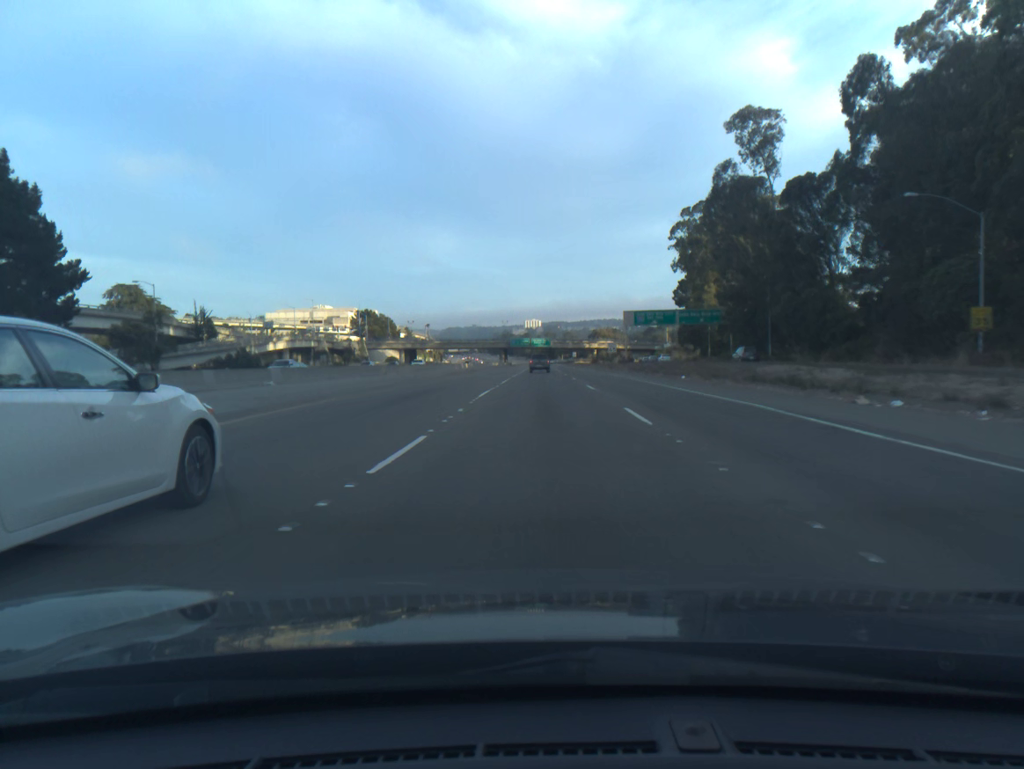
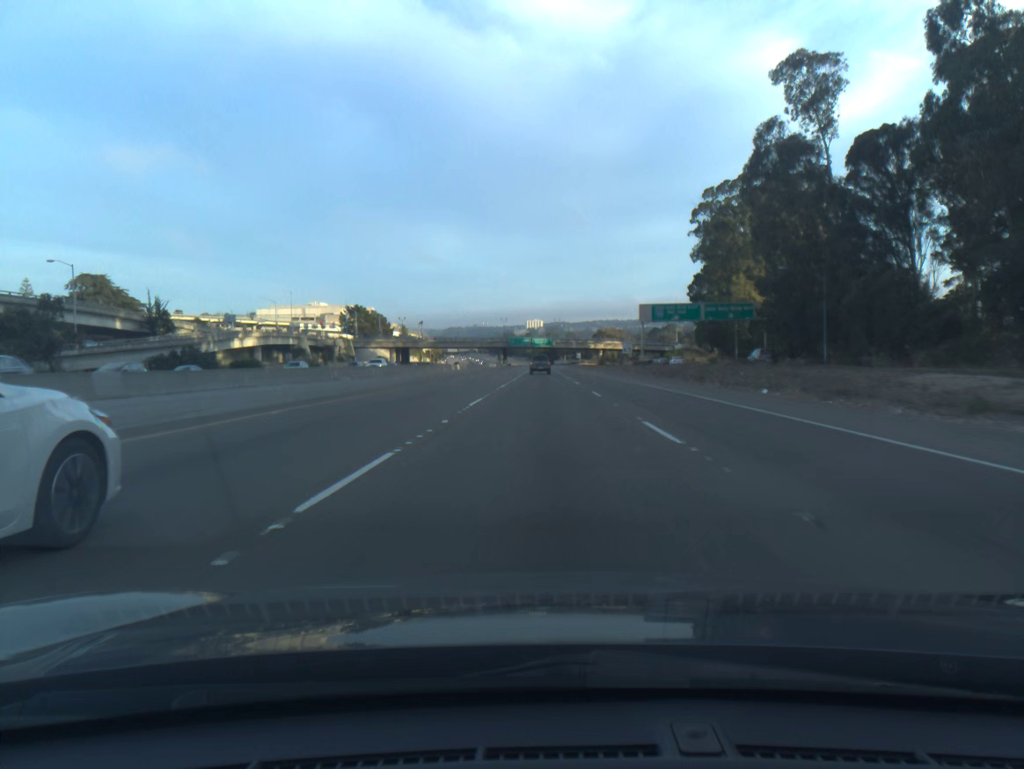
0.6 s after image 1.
(0.0, +17.6) m; 0°
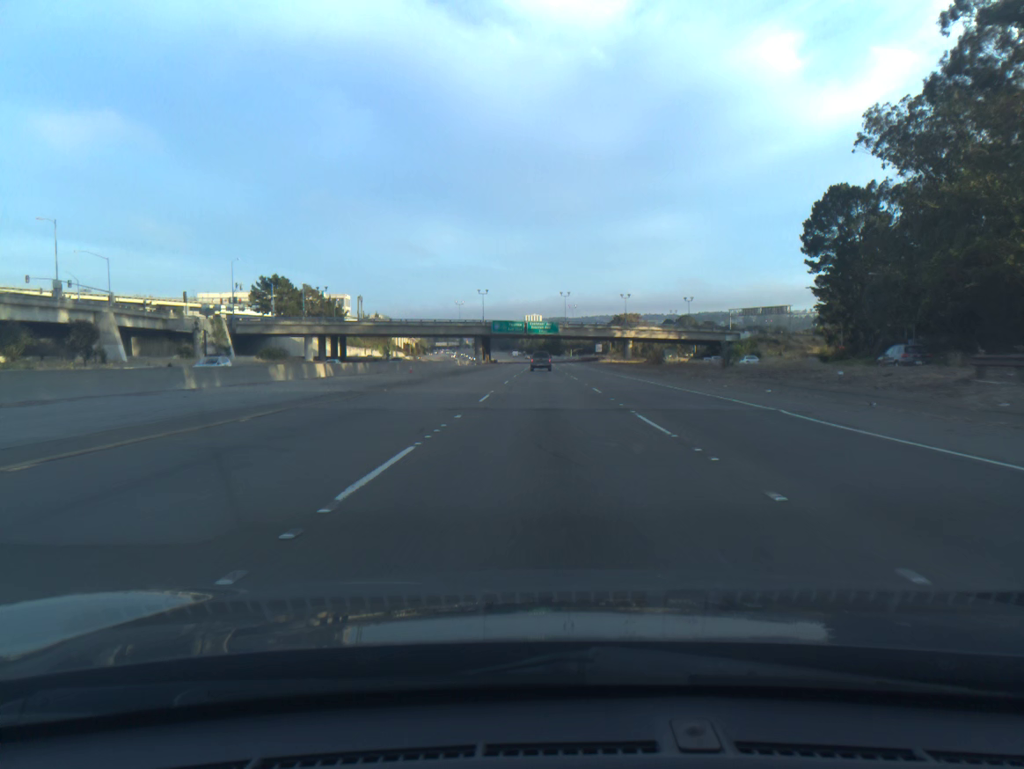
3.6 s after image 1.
(-0.3, +87.7) m; 0°
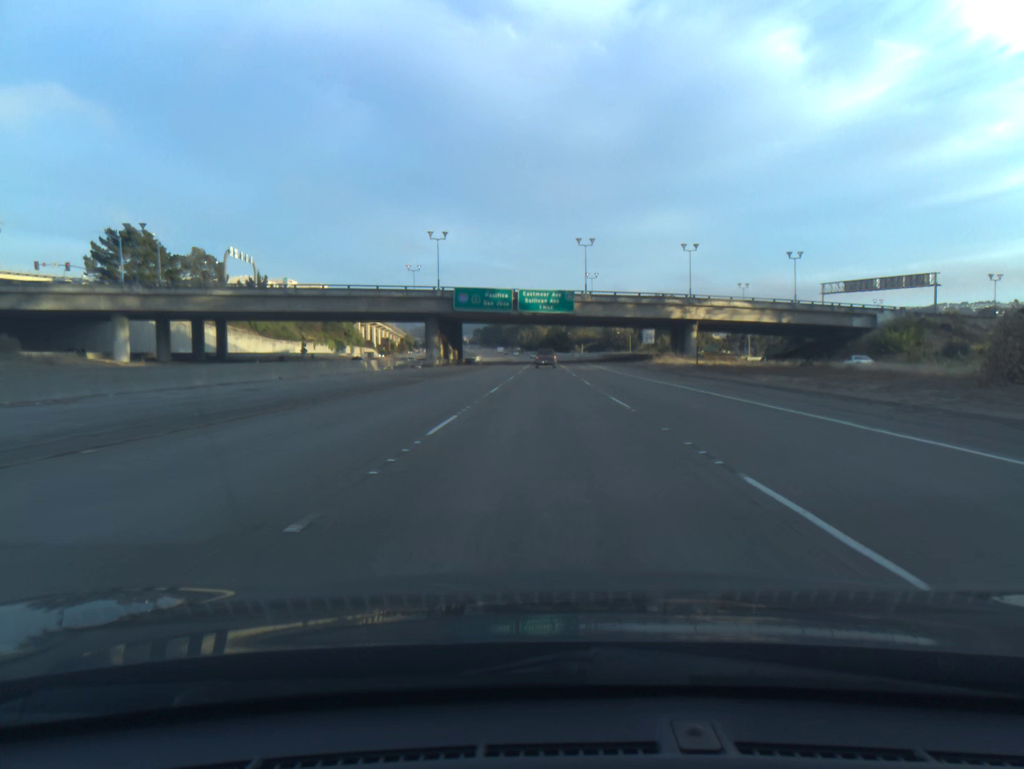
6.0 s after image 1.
(+0.1, +70.7) m; 0°
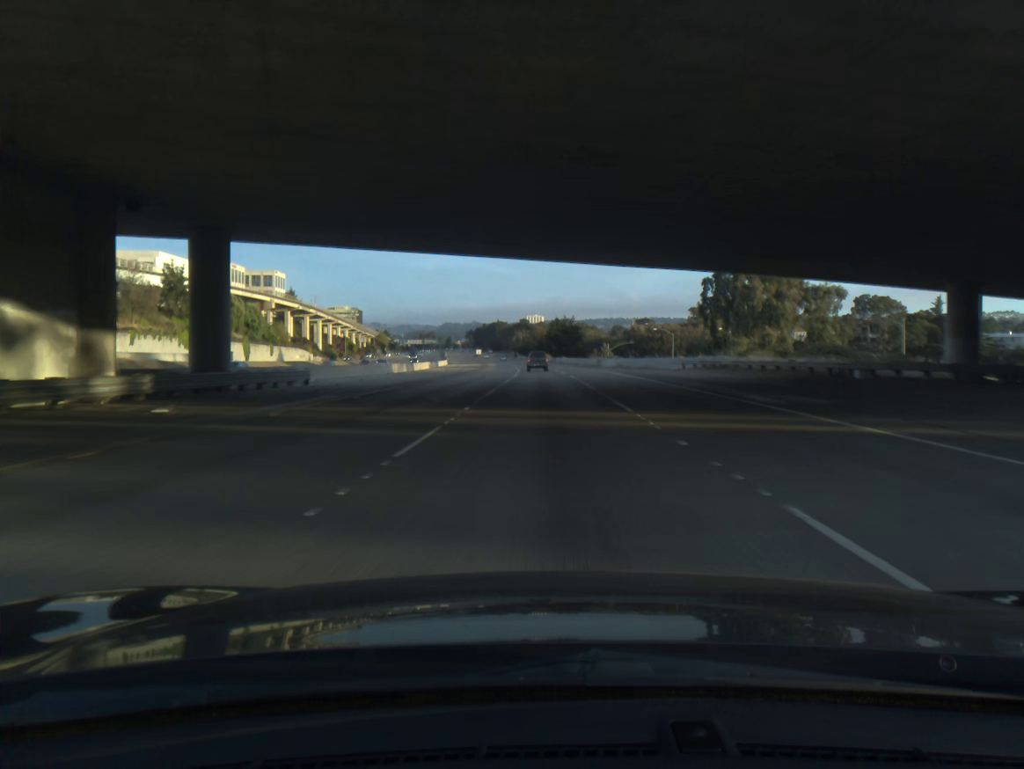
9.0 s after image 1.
(+0.2, +88.9) m; 0°
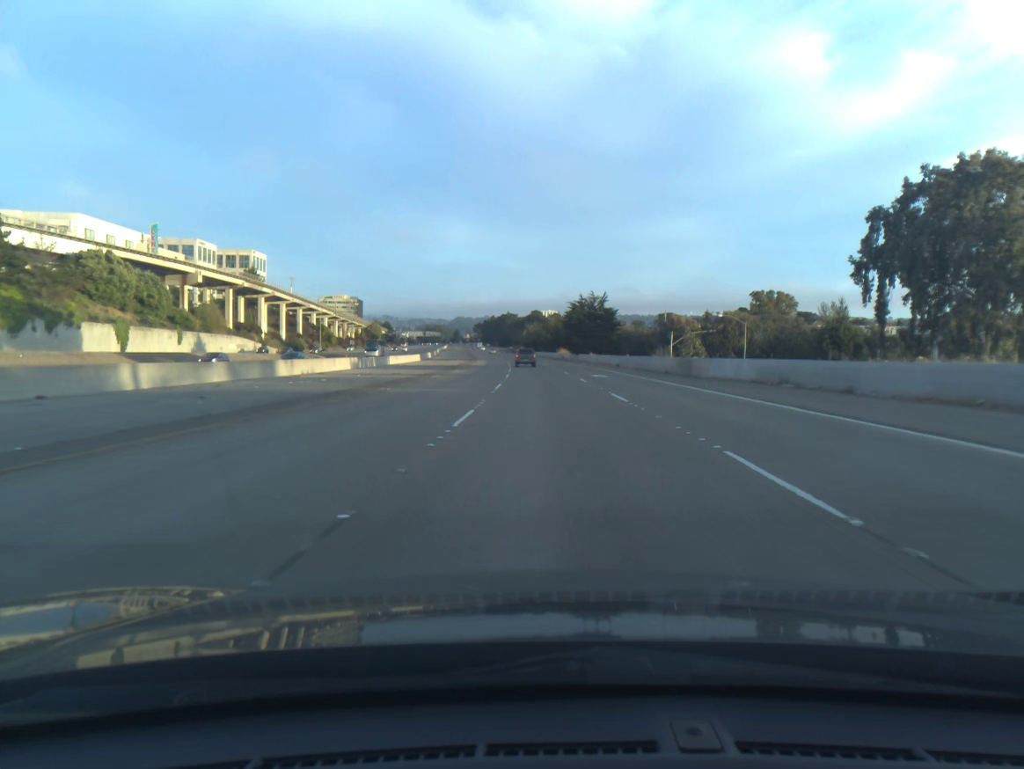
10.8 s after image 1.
(-0.4, +53.8) m; -1°
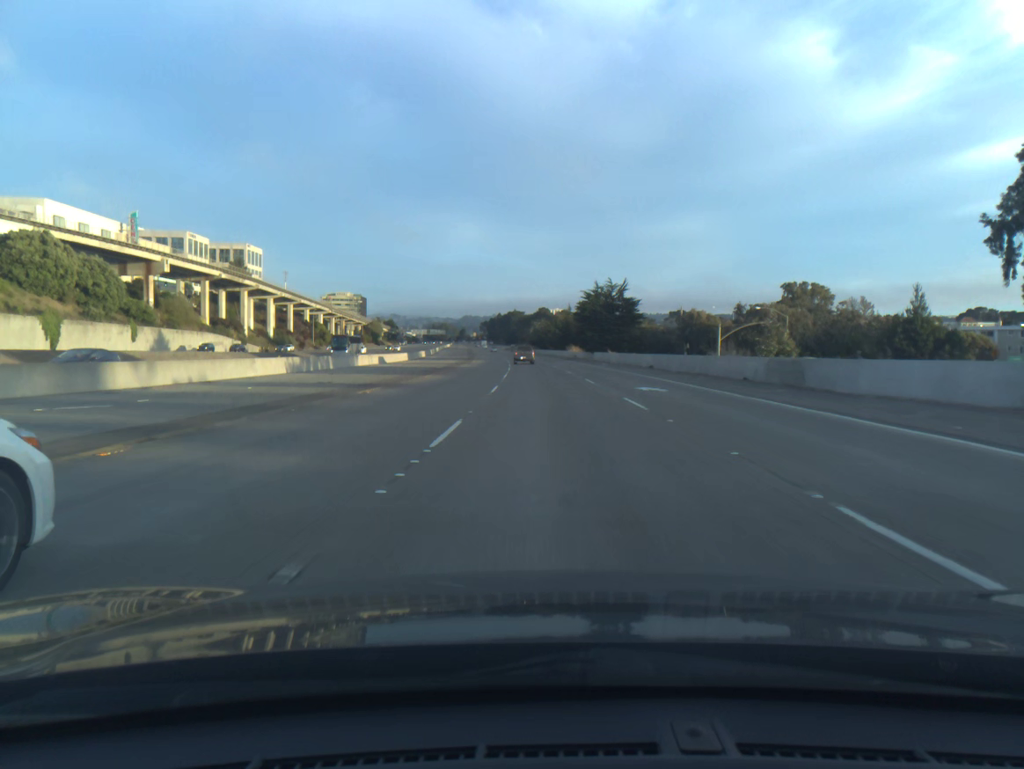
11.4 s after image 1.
(-0.1, +18.1) m; -1°
